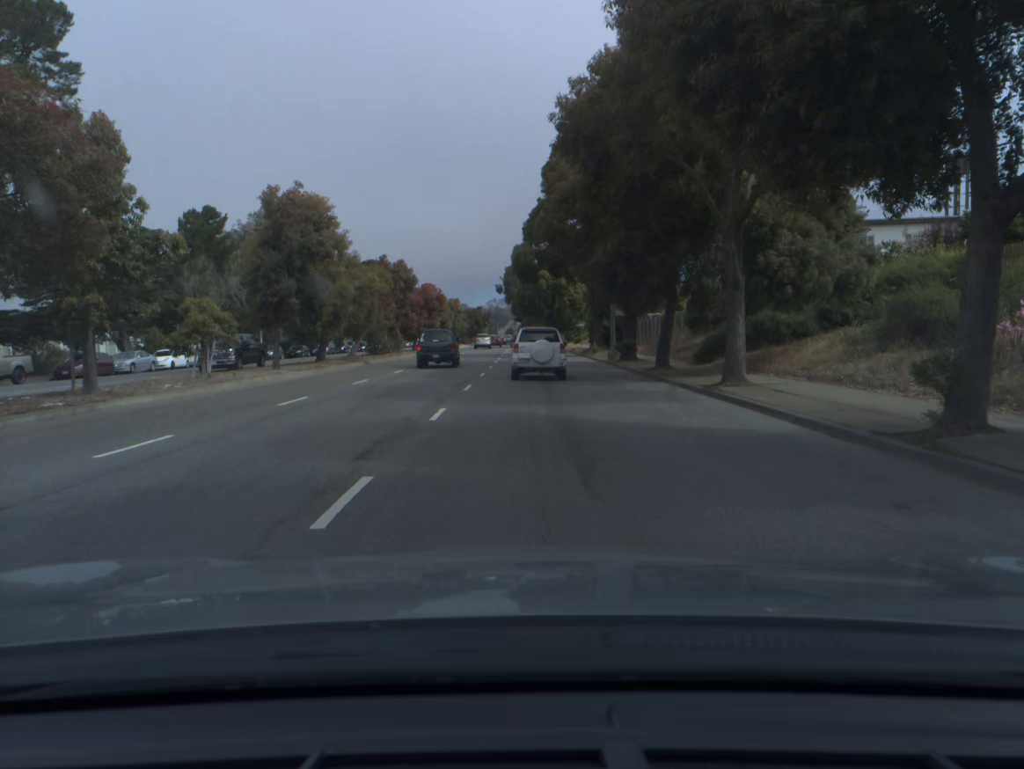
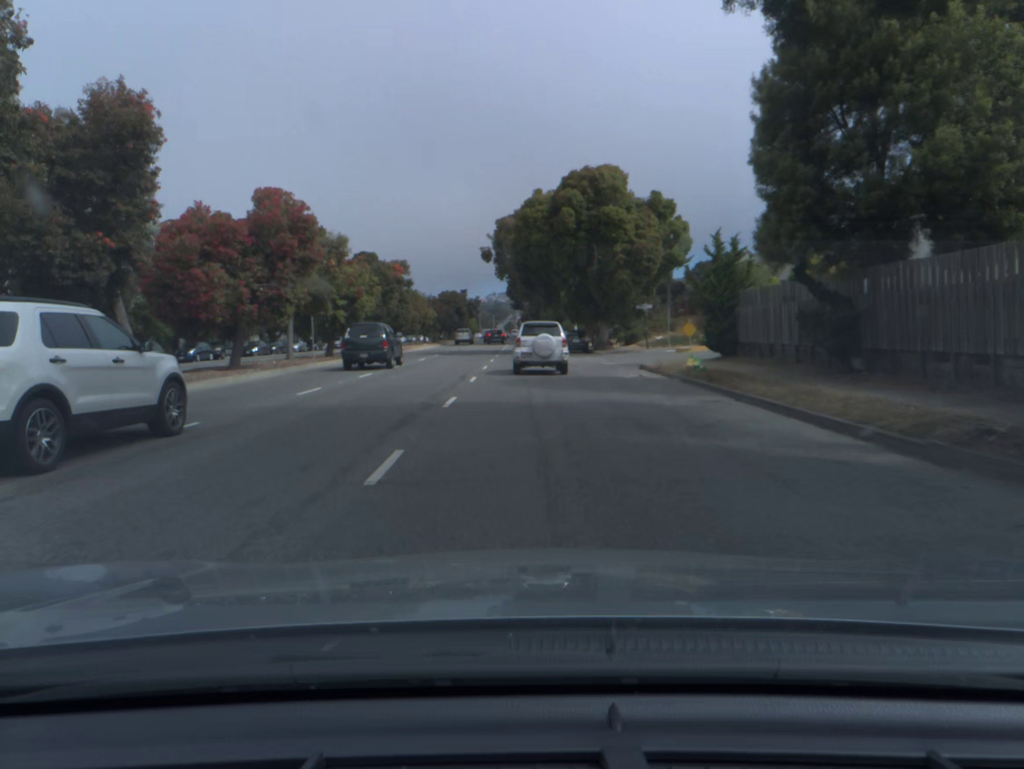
(-0.2, +50.0) m; 0°
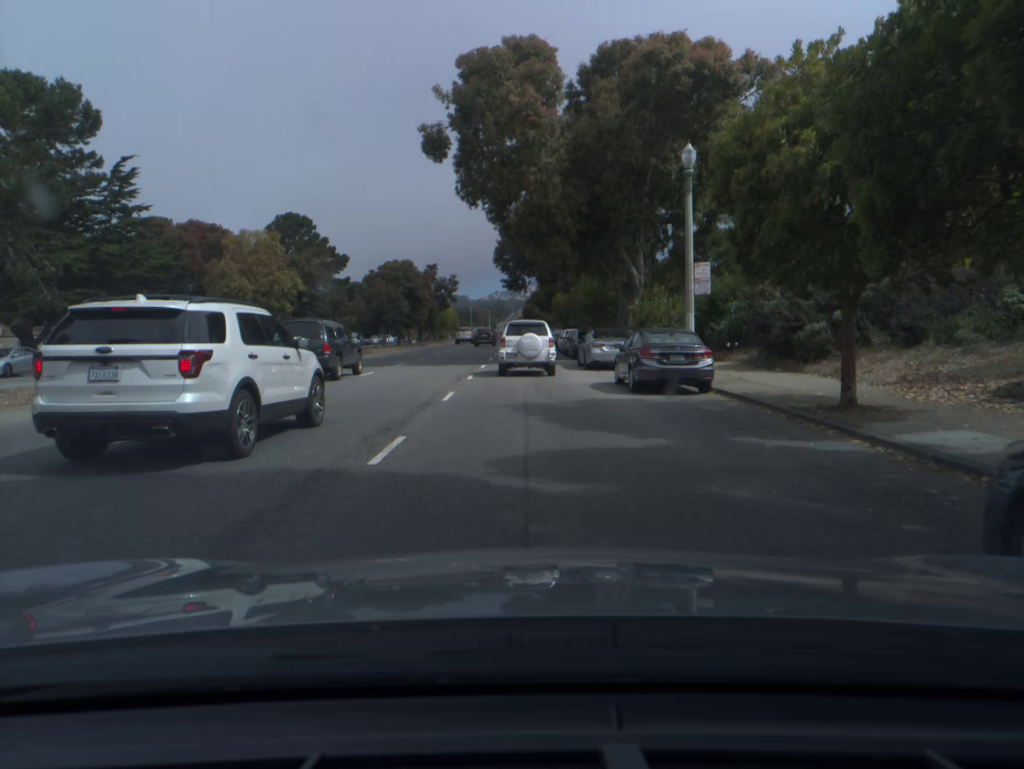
(+0.1, +50.8) m; 0°
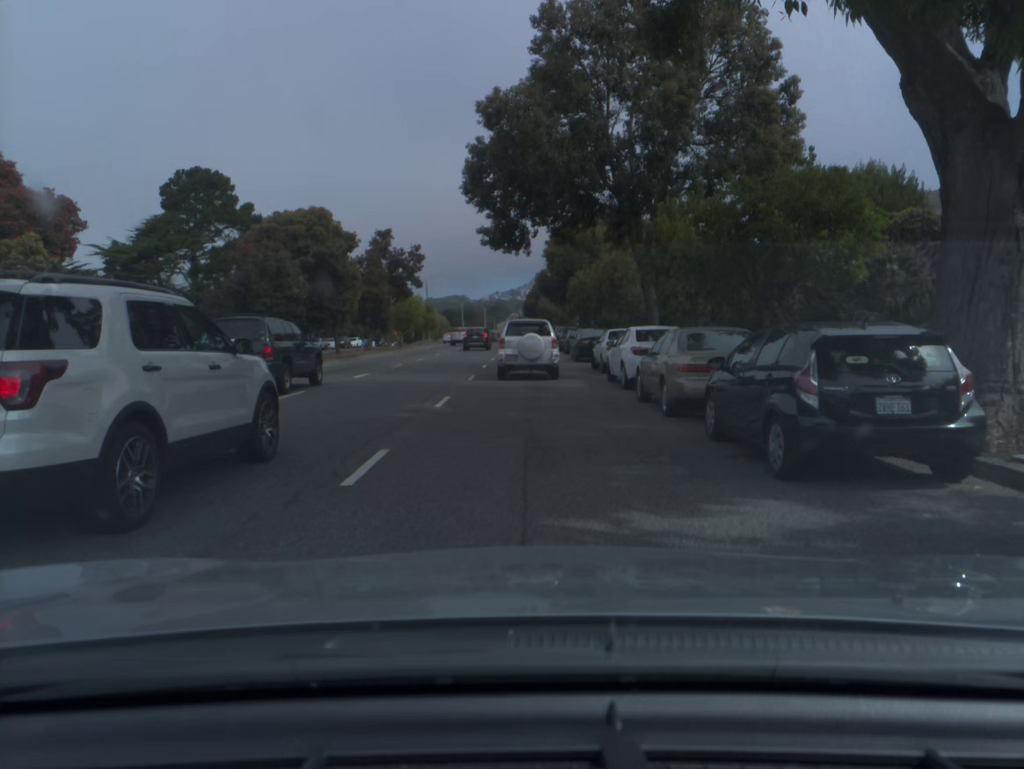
(0.0, +30.1) m; 0°
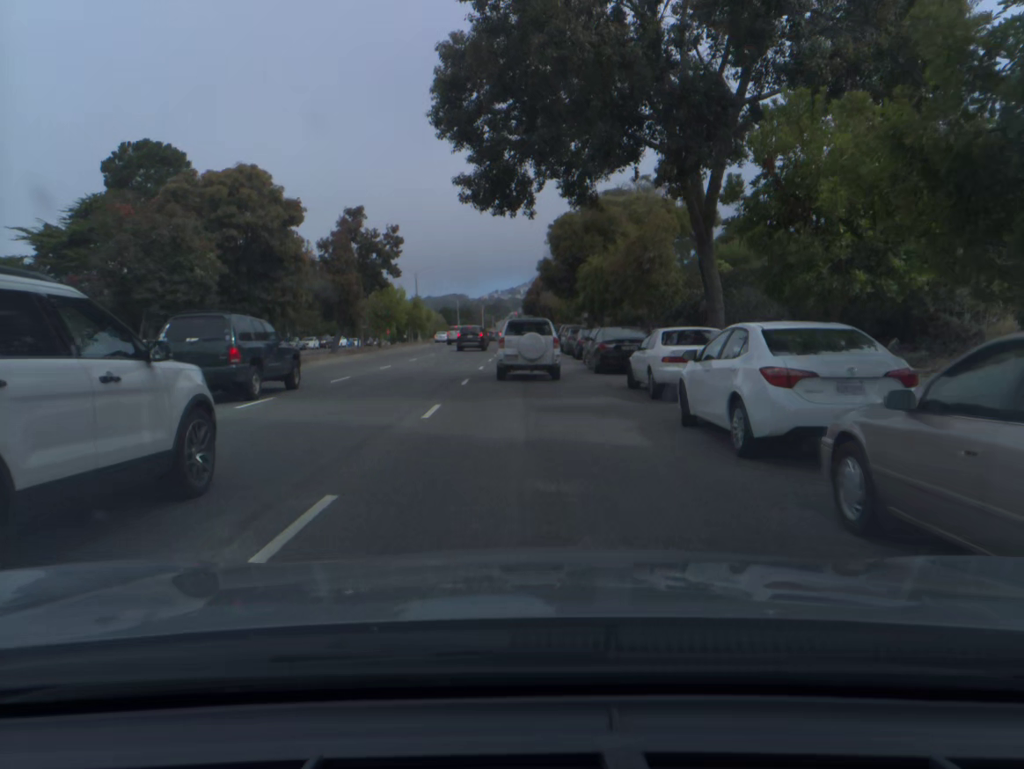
(0.0, +9.8) m; 0°
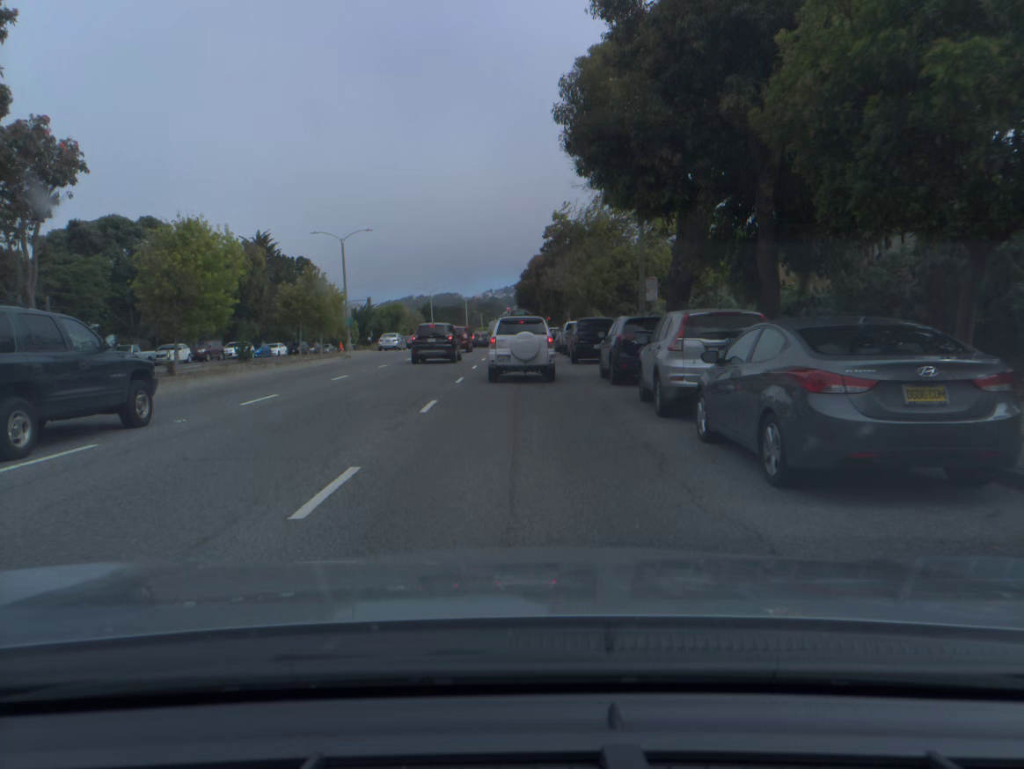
(+0.2, +35.3) m; +1°
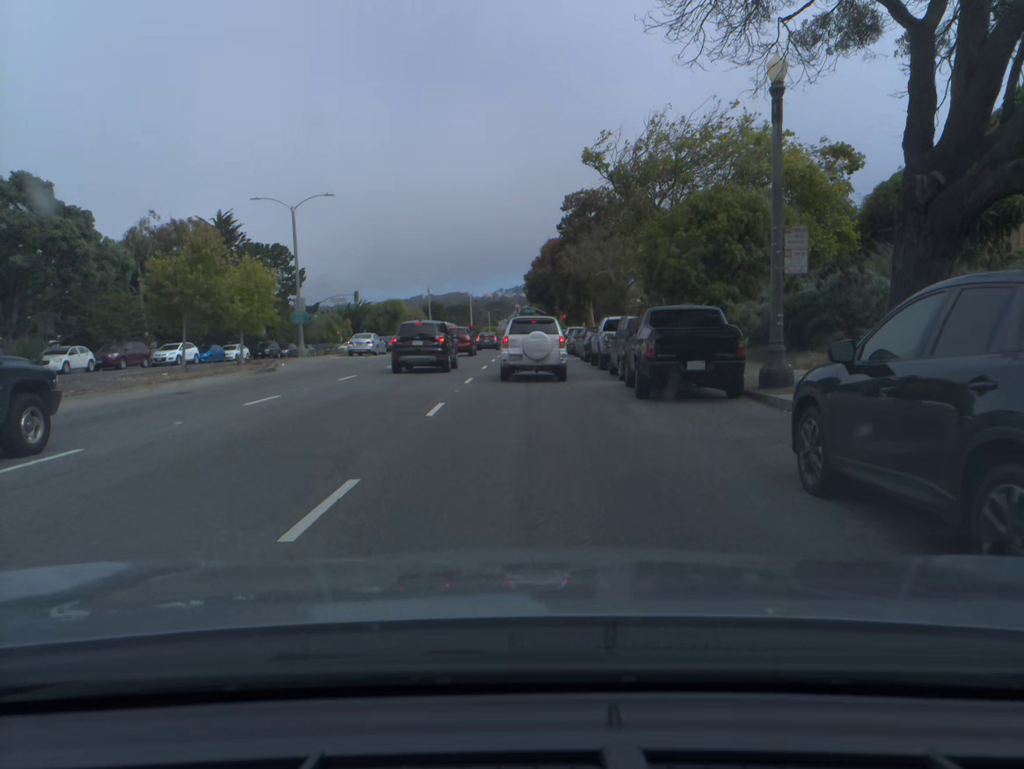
(-0.1, +15.4) m; -1°
